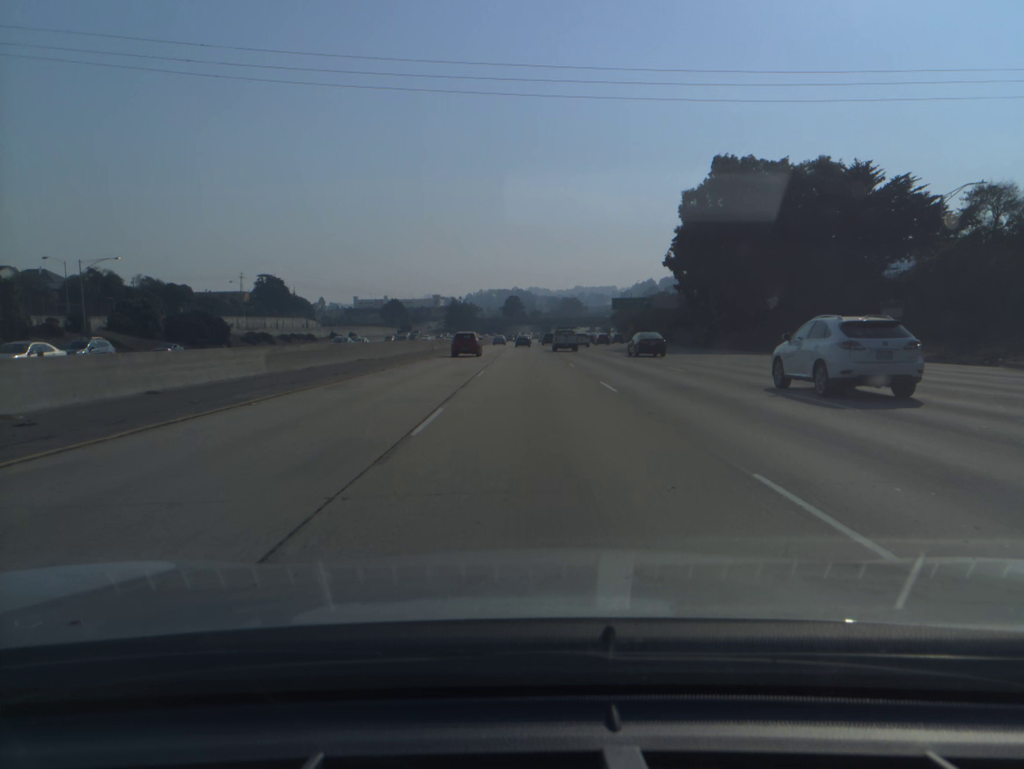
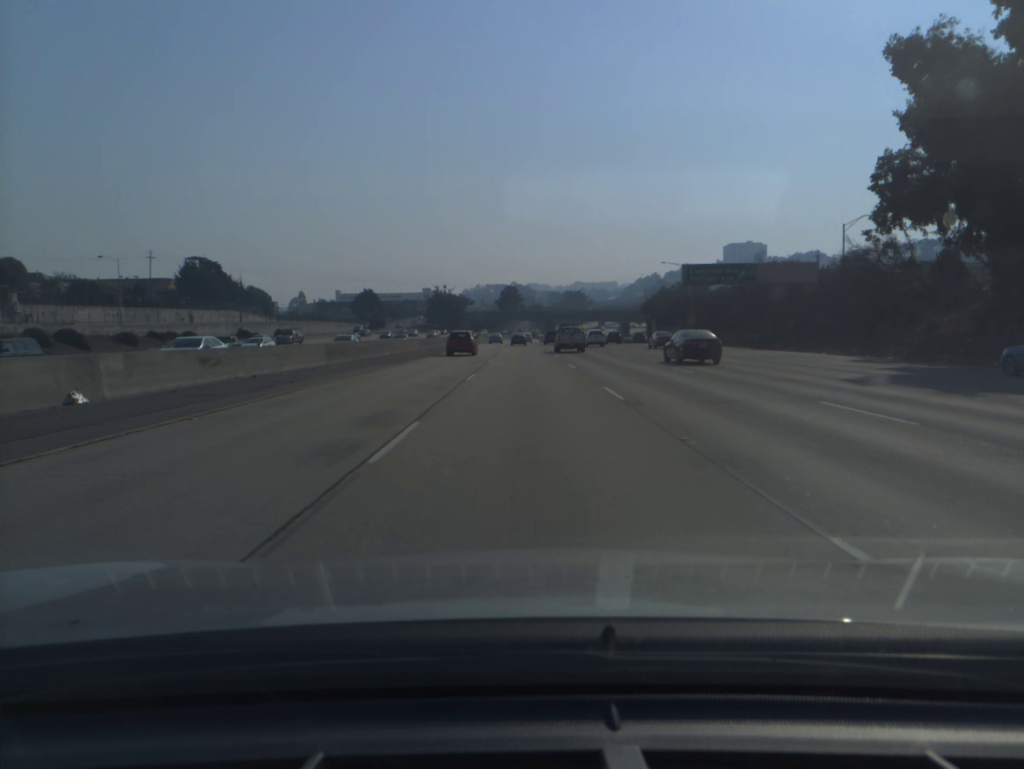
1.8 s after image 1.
(+0.1, +60.8) m; 0°
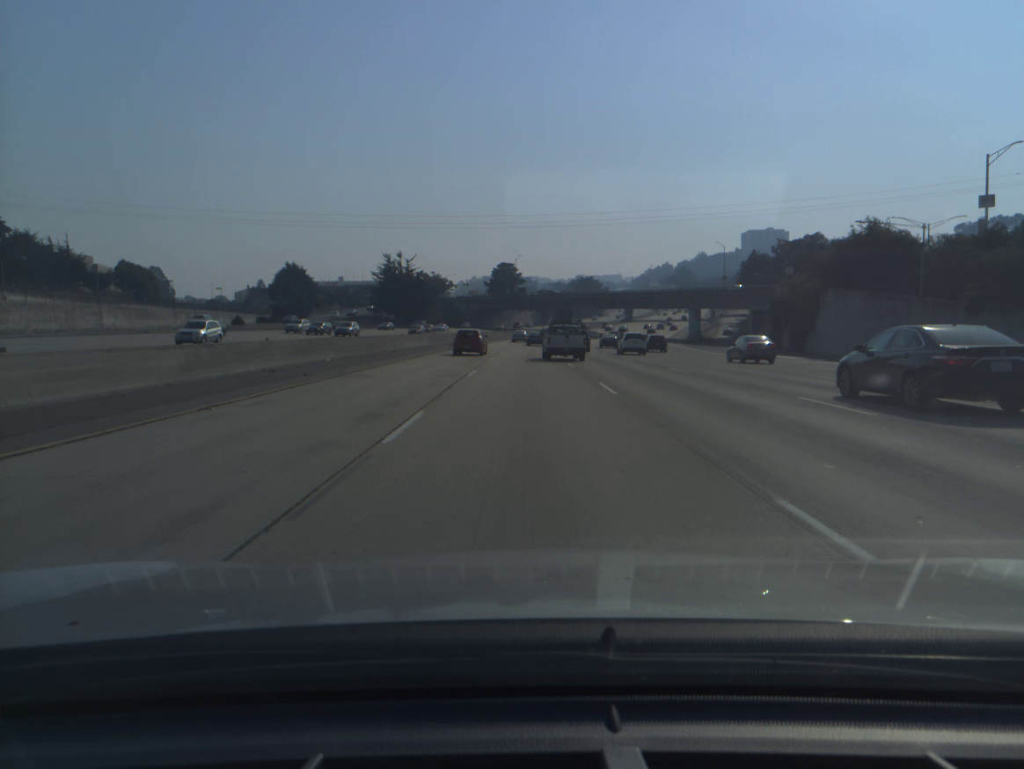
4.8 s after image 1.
(-0.1, +101.3) m; 0°
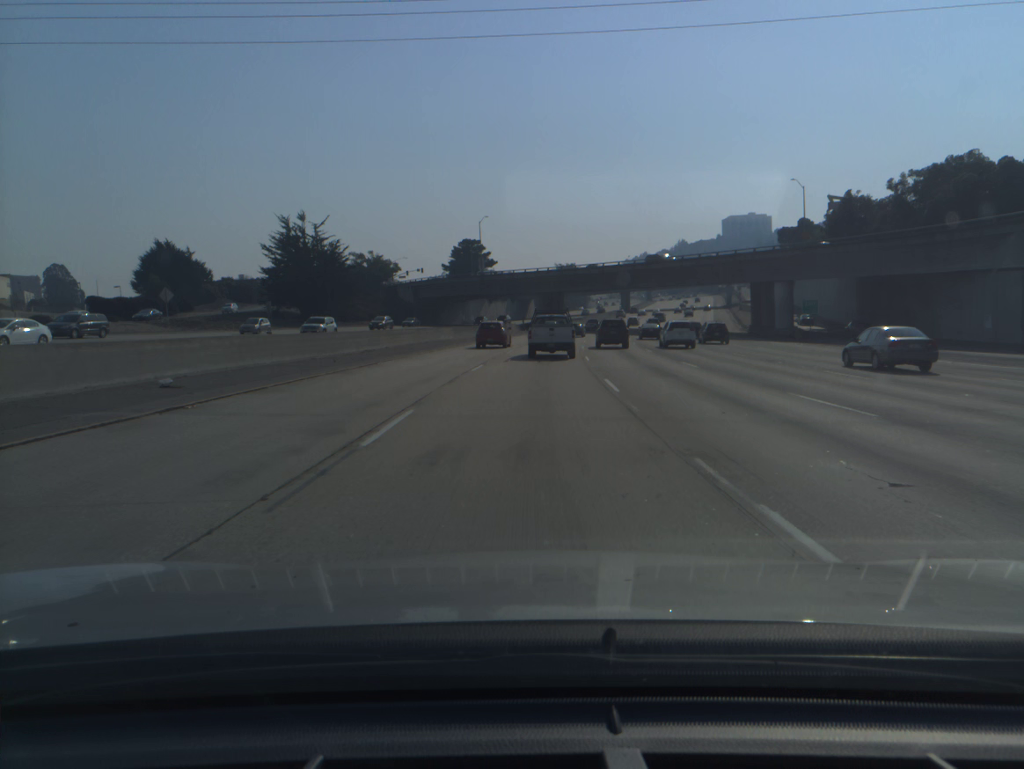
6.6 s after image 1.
(+0.5, +59.2) m; +2°
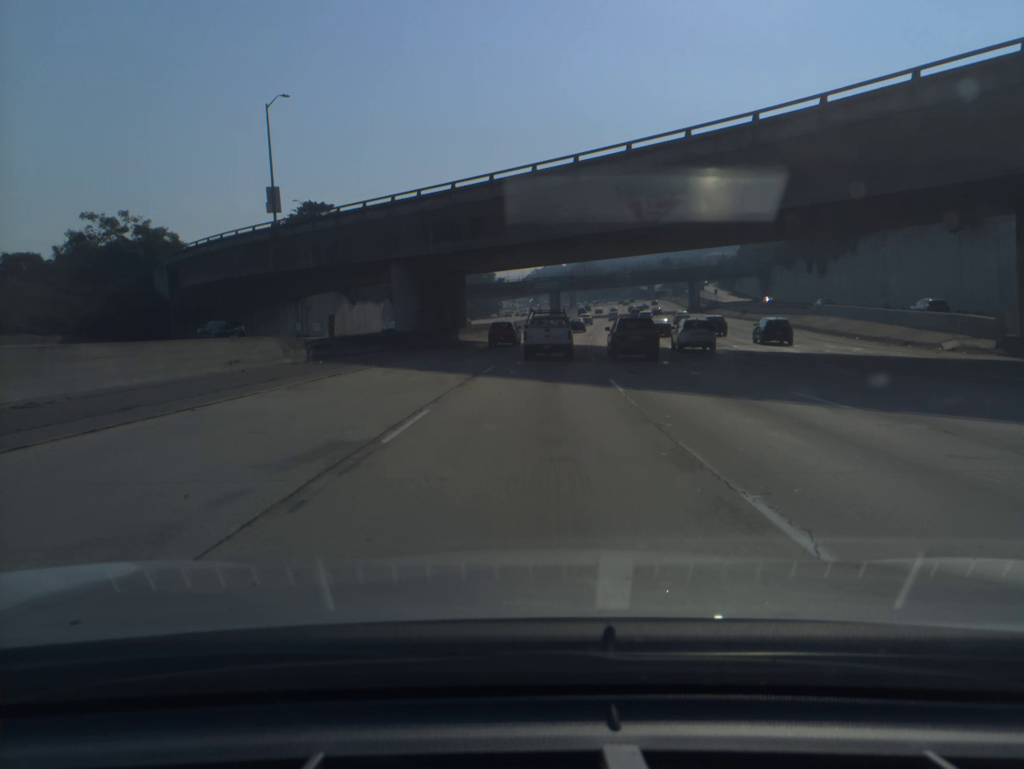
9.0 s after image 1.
(+4.2, +72.7) m; +7°
